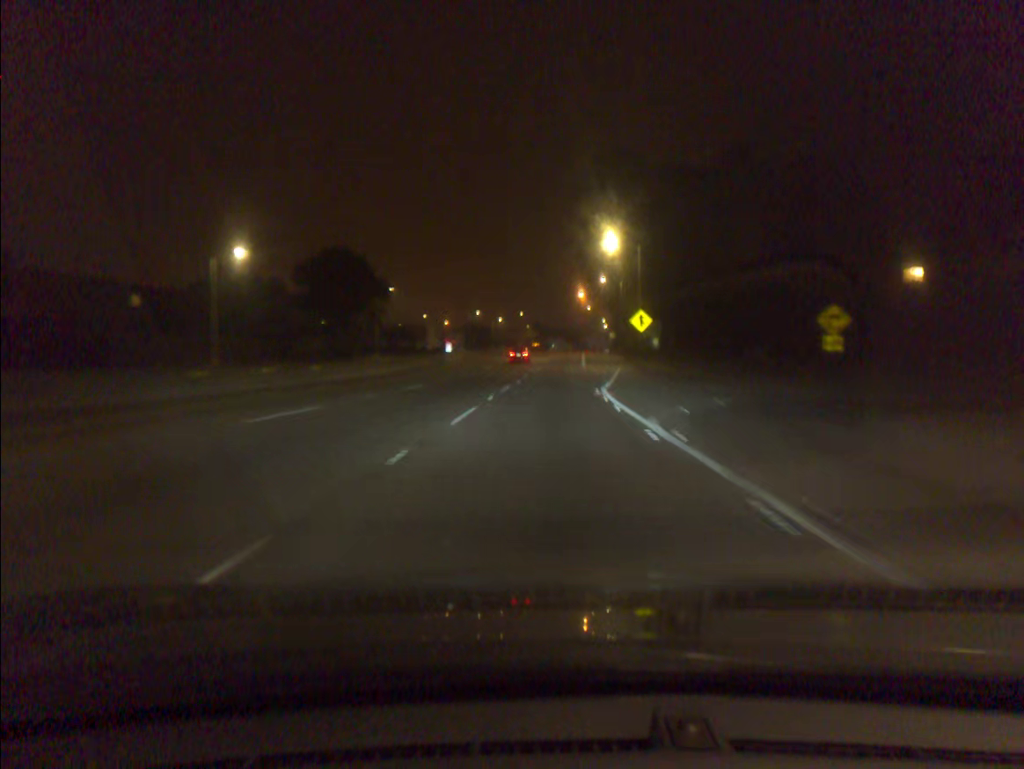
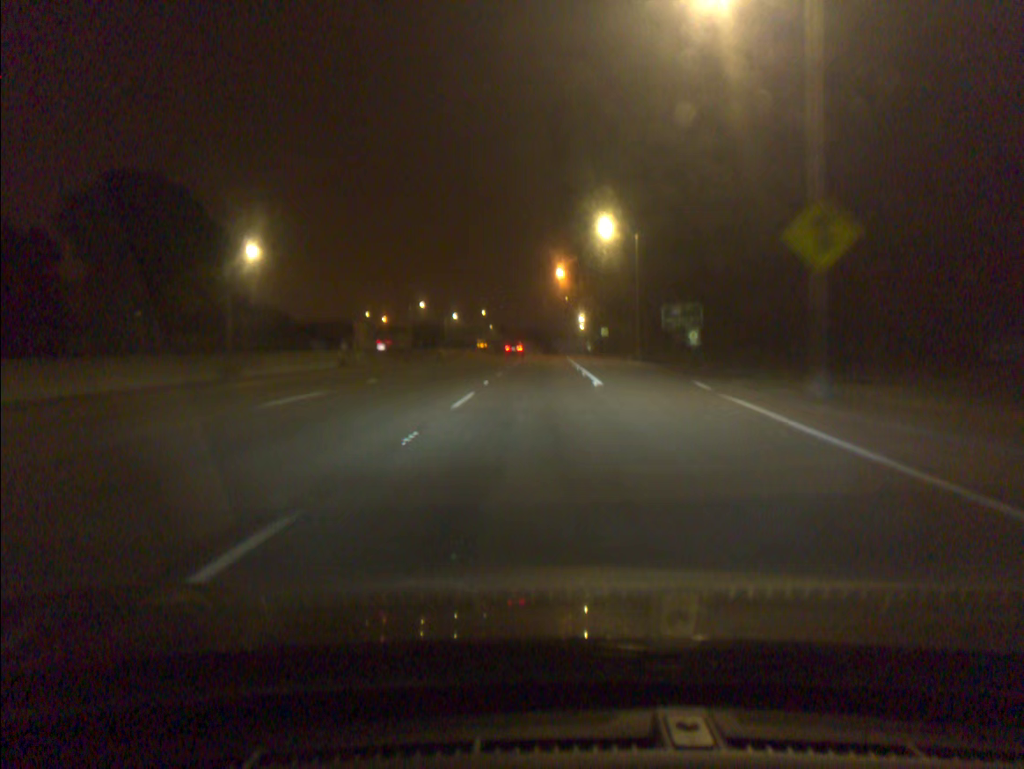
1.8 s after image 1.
(+1.0, +42.2) m; +3°
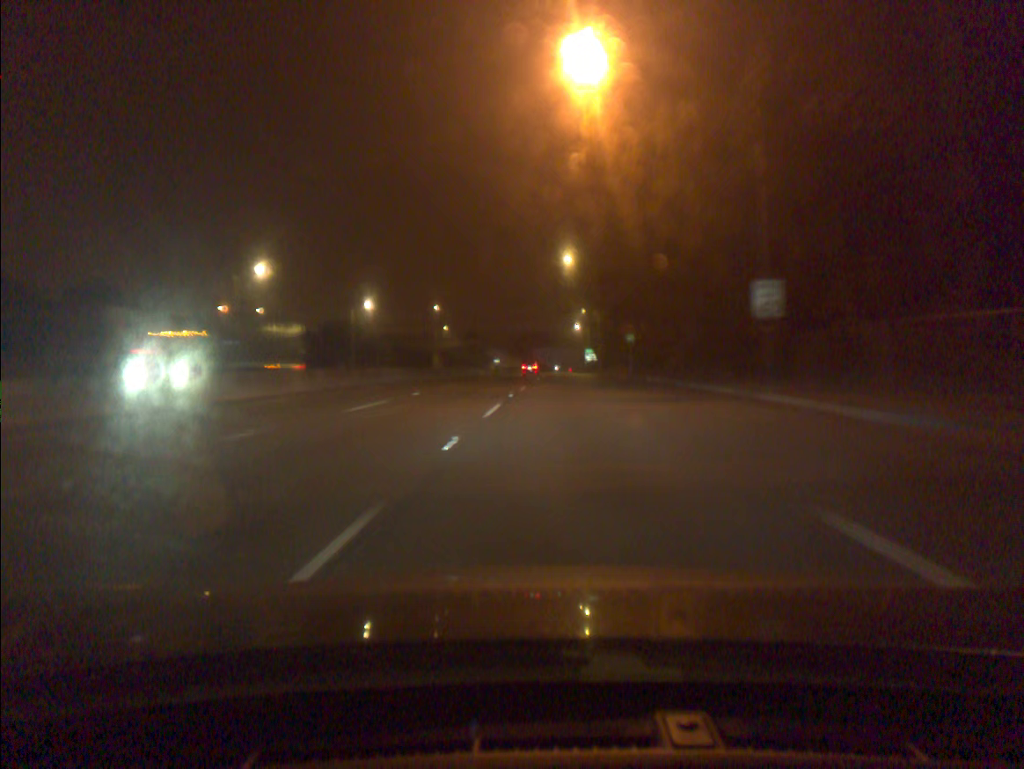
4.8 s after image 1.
(+0.6, +72.4) m; +2°
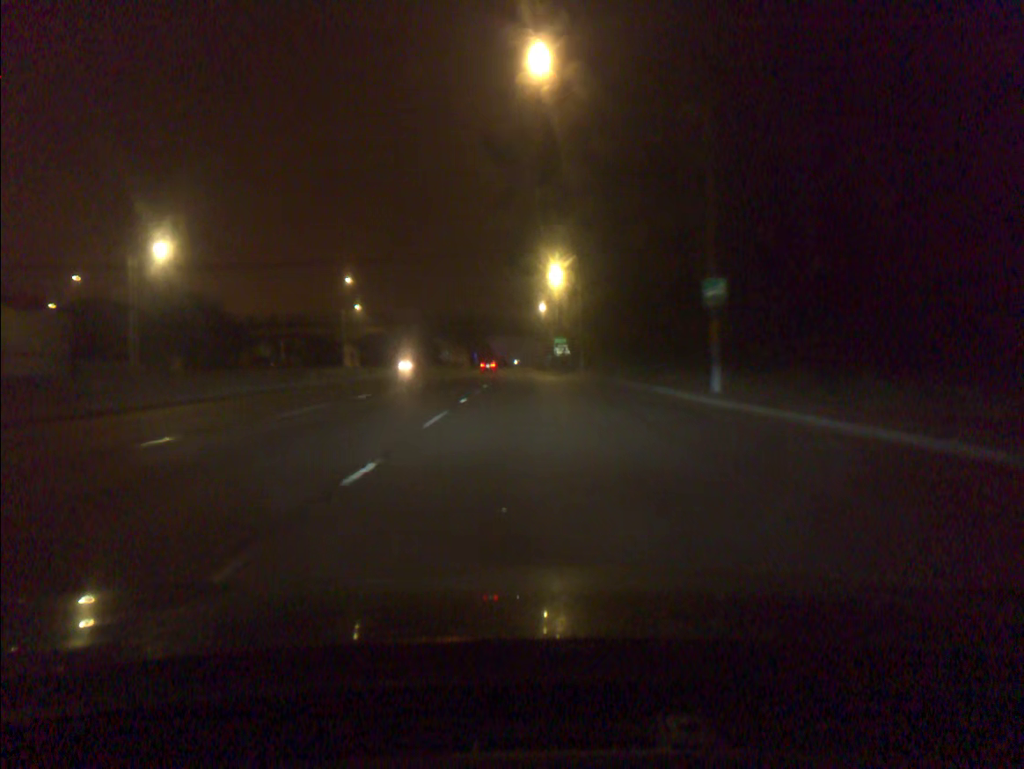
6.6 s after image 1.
(+1.4, +45.0) m; +3°
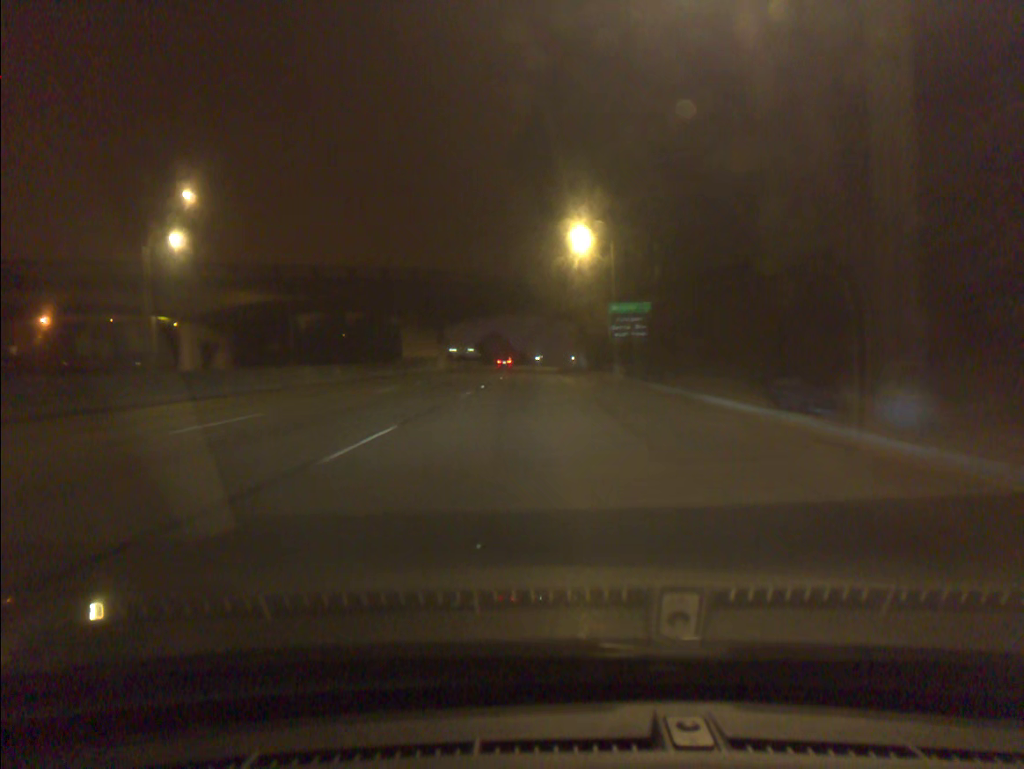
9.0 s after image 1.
(-0.6, +62.7) m; -2°
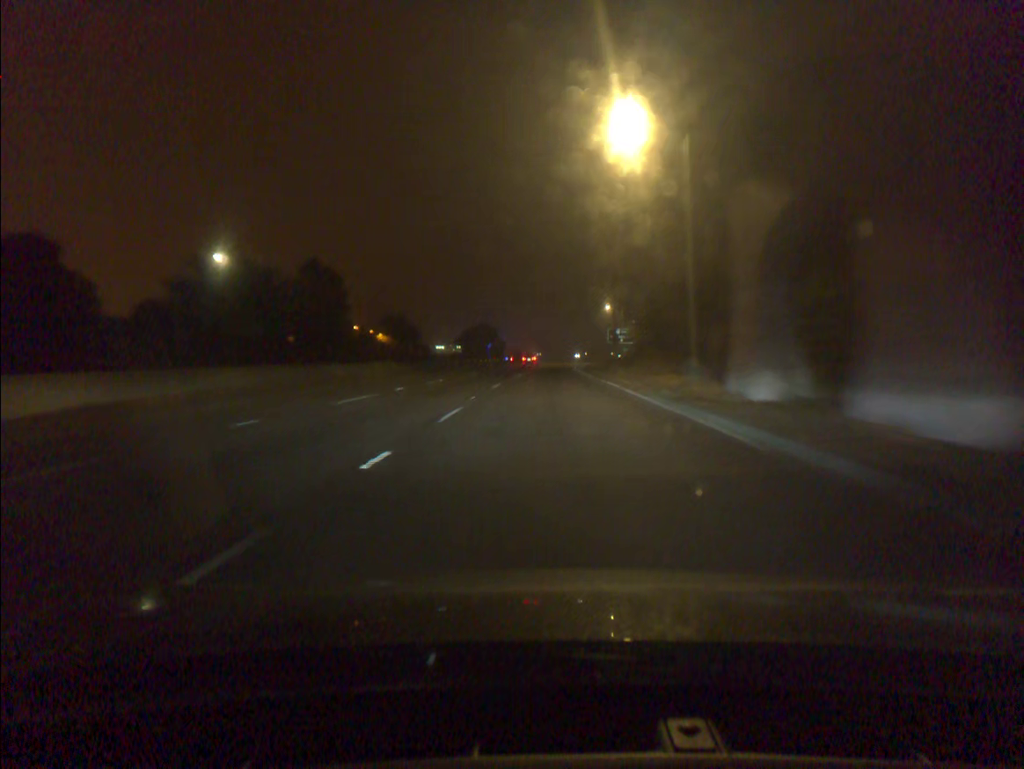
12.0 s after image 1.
(-0.3, +81.9) m; 0°
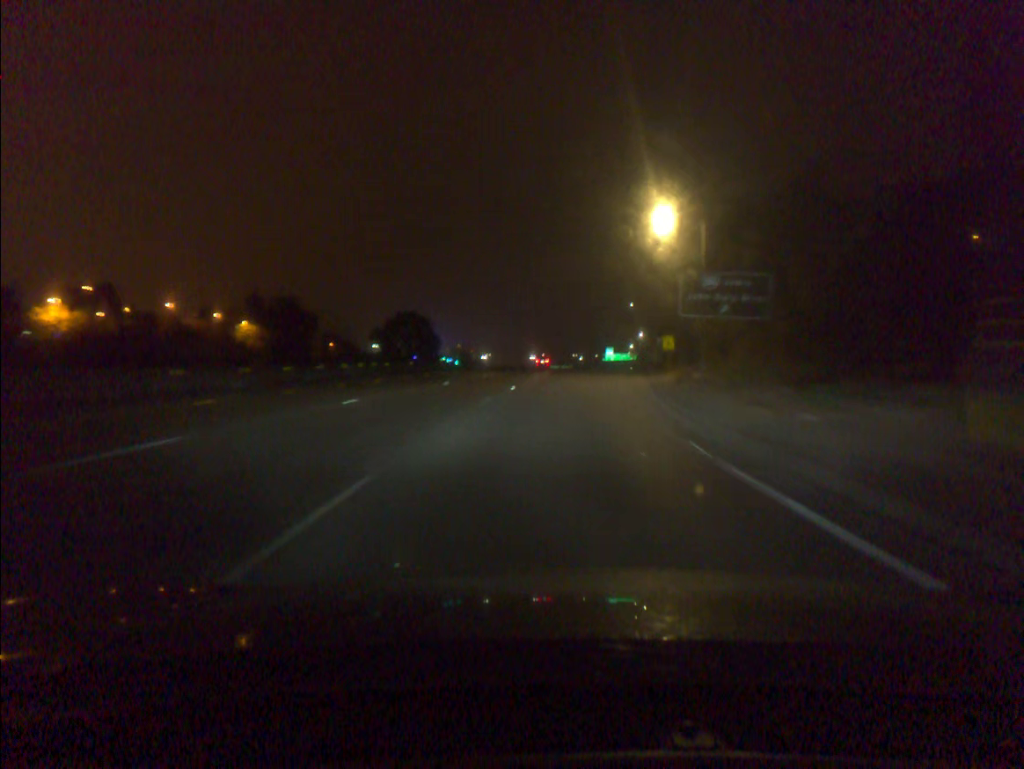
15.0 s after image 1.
(+1.7, +78.1) m; +4°
